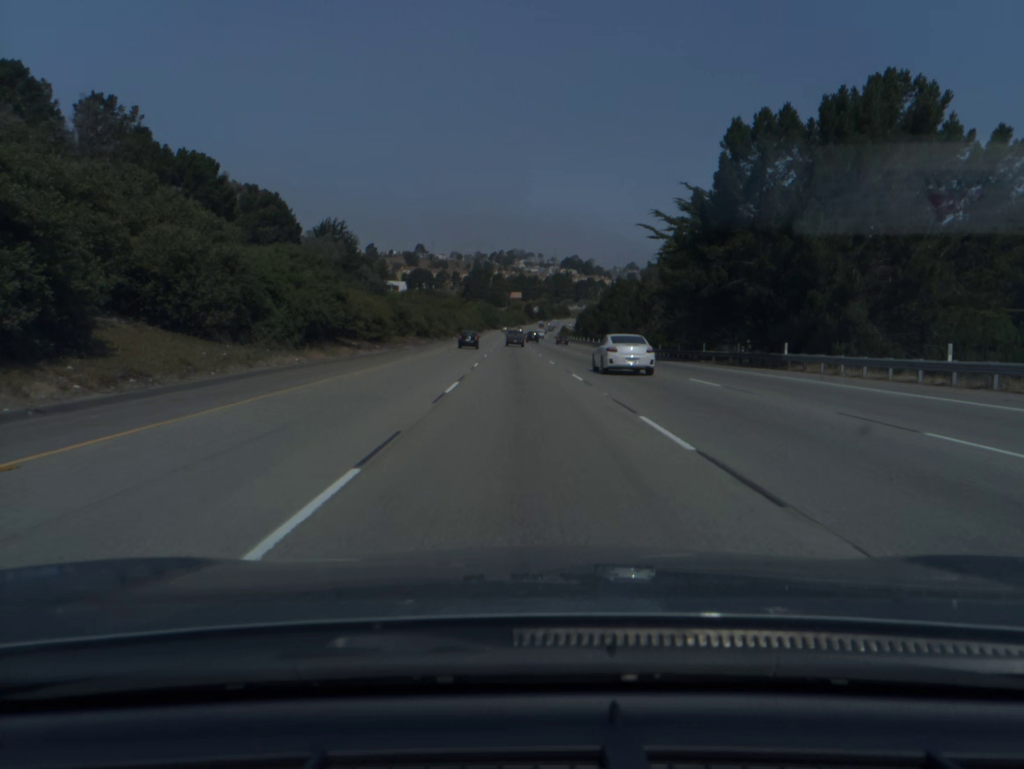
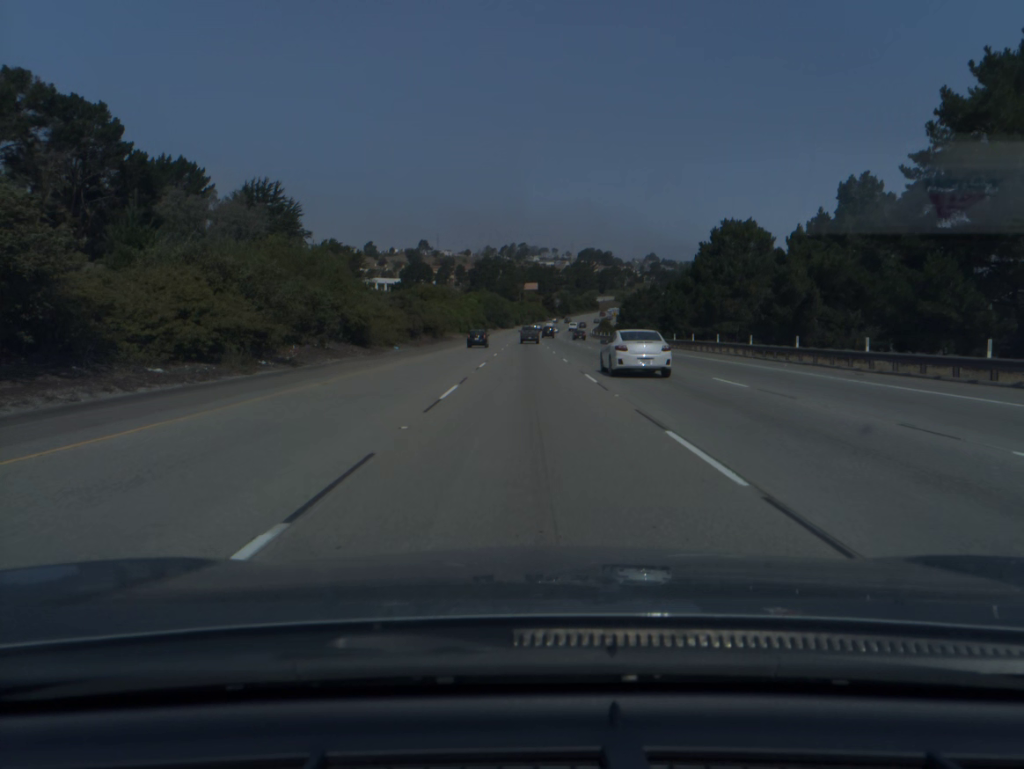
(-1.3, +75.2) m; -1°
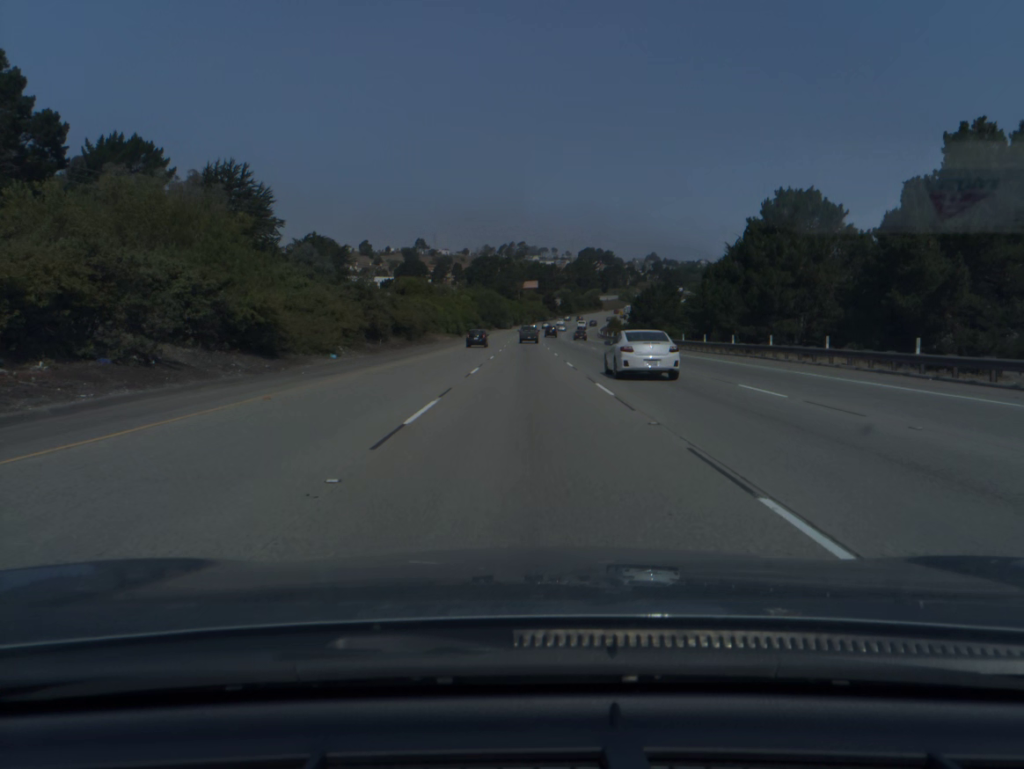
(0.0, +19.0) m; 0°
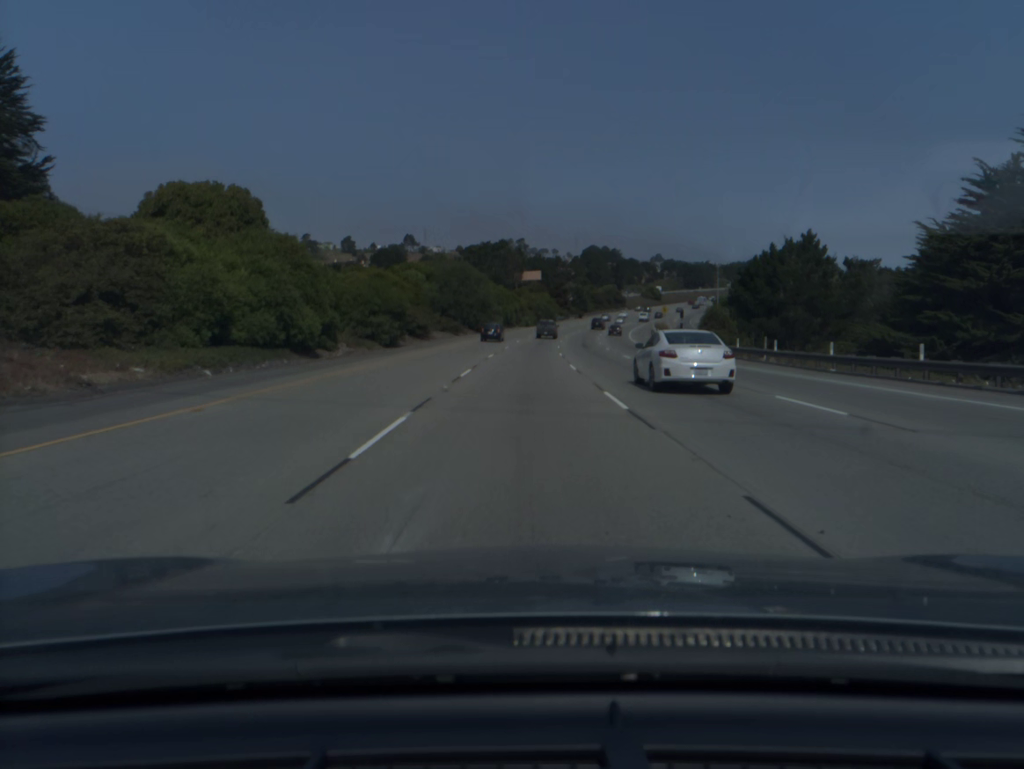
(0.0, +76.3) m; 0°
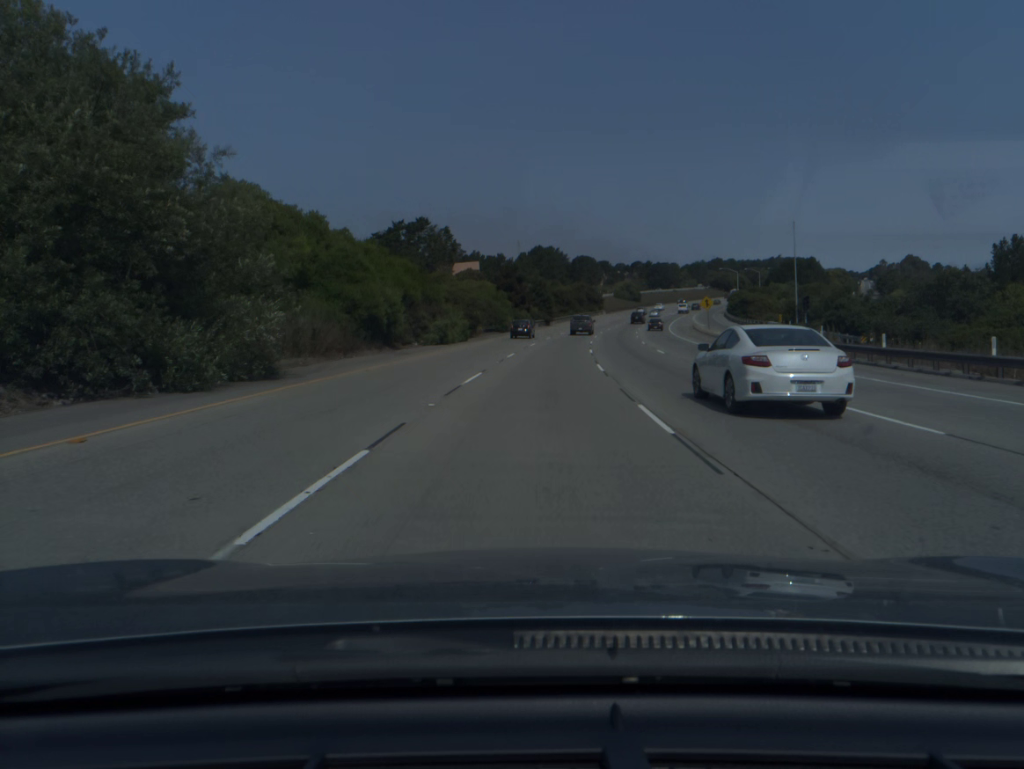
(+1.6, +76.3) m; +4°
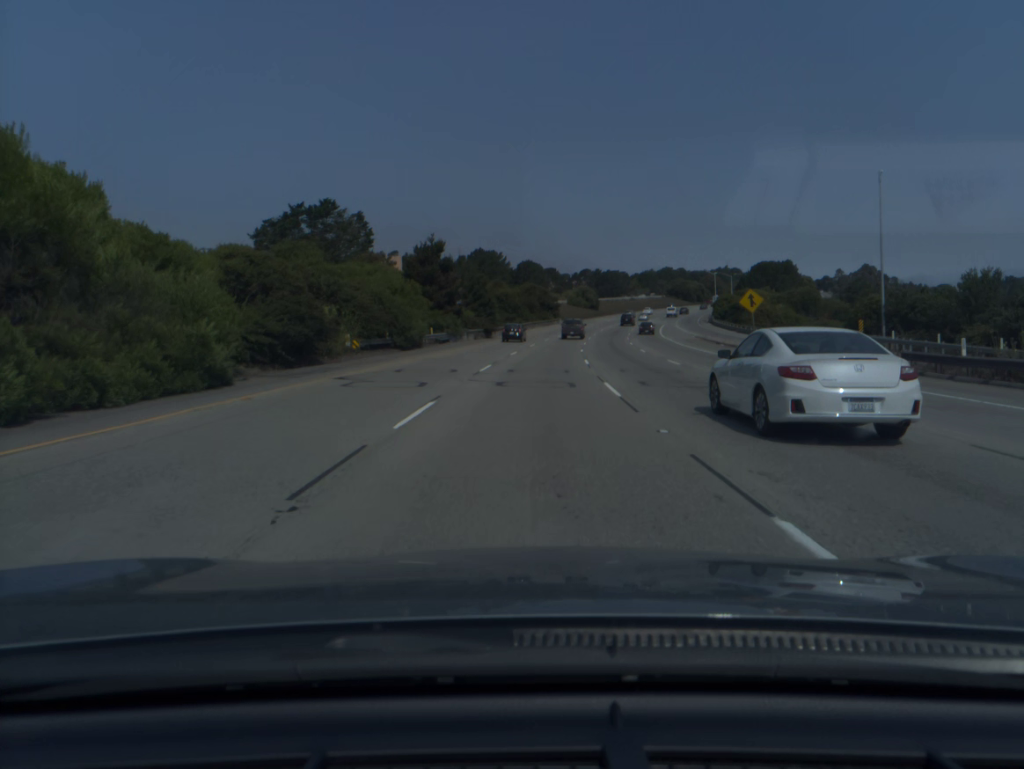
(+1.4, +37.9) m; +4°
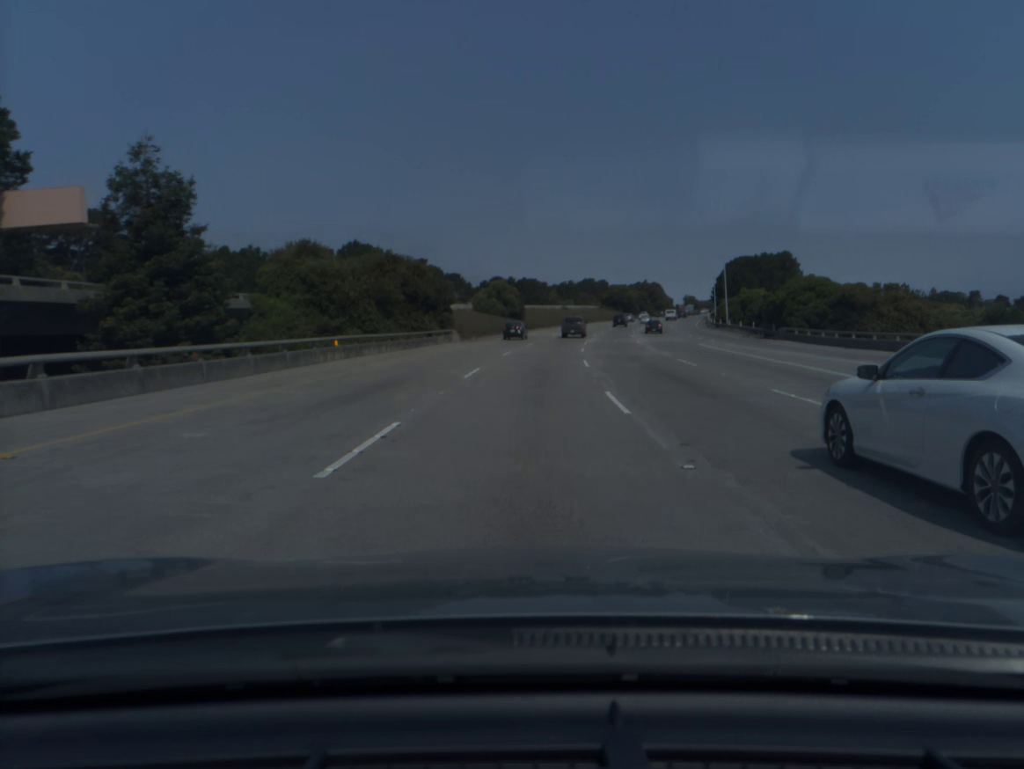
(+4.6, +75.5) m; +7°
